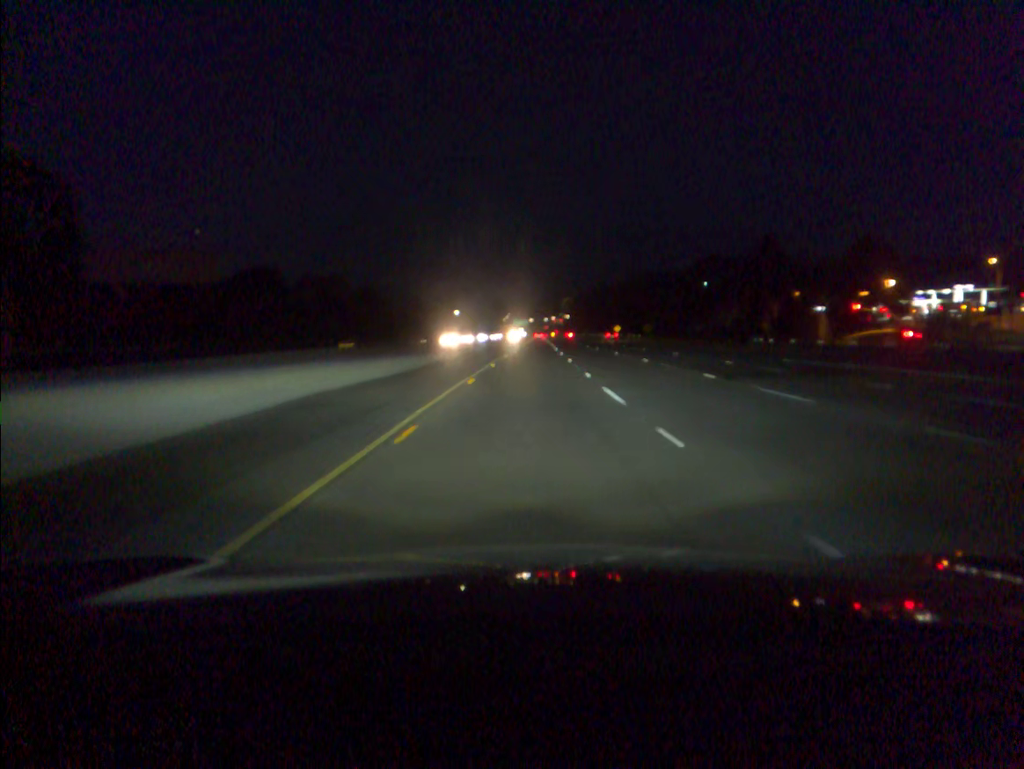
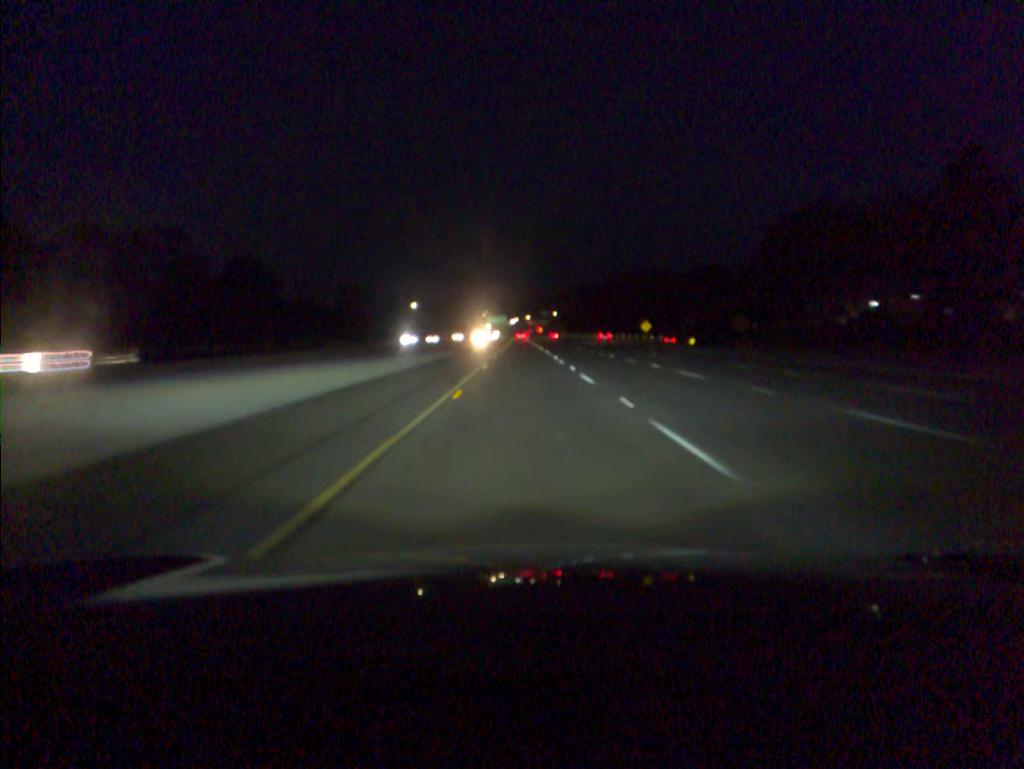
(+1.2, +80.5) m; +1°
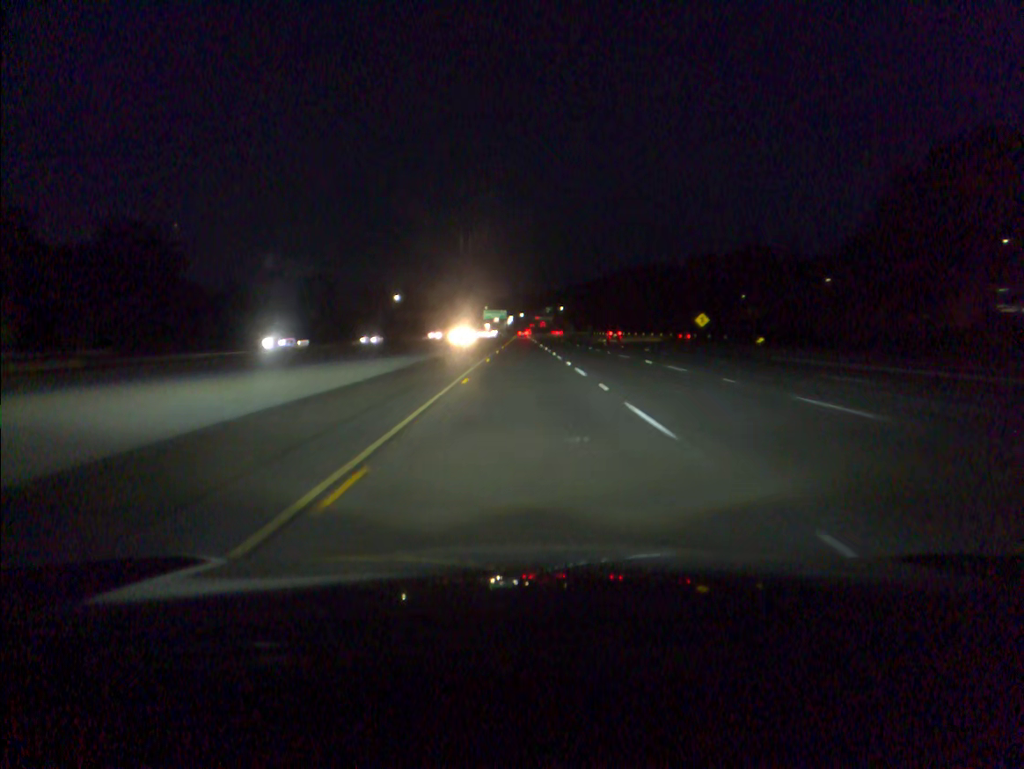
(0.0, +40.1) m; 0°
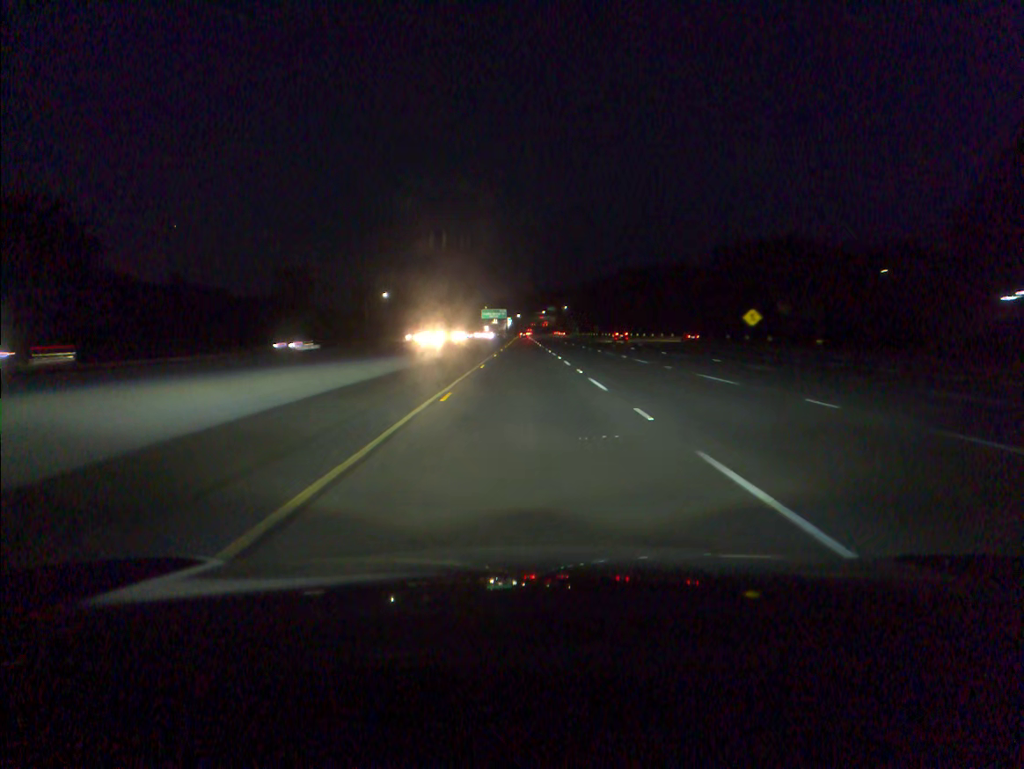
(0.0, +20.0) m; 0°
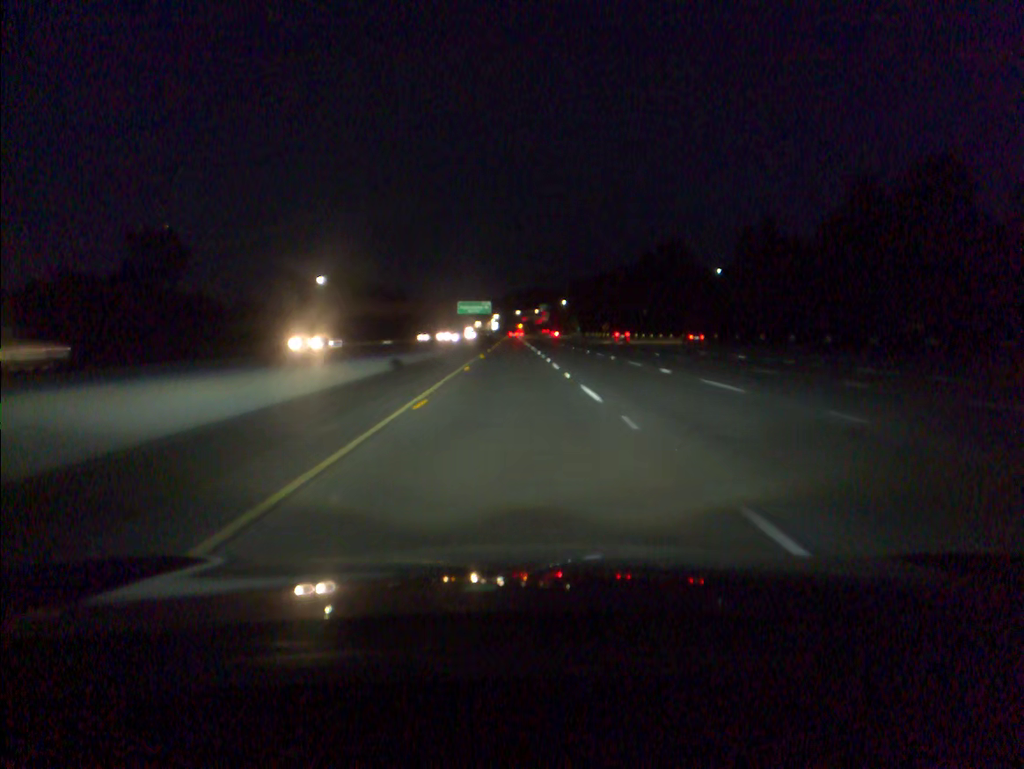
(+0.1, +59.8) m; +1°
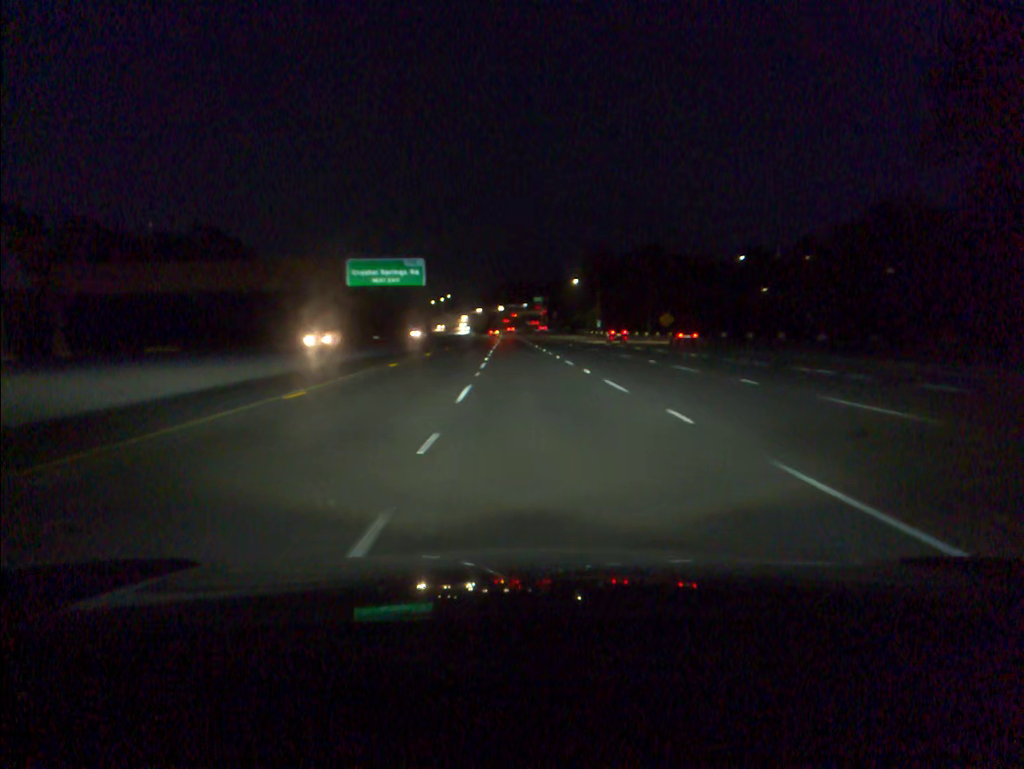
(+1.5, +99.8) m; +1°
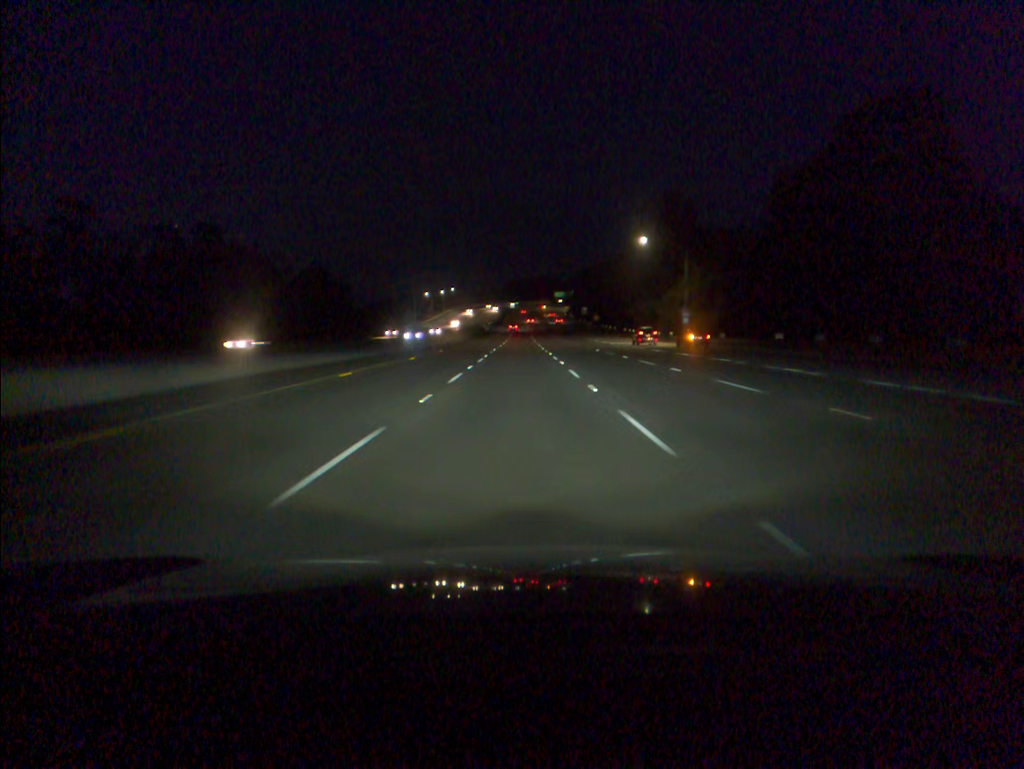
(-0.7, +80.1) m; -1°
